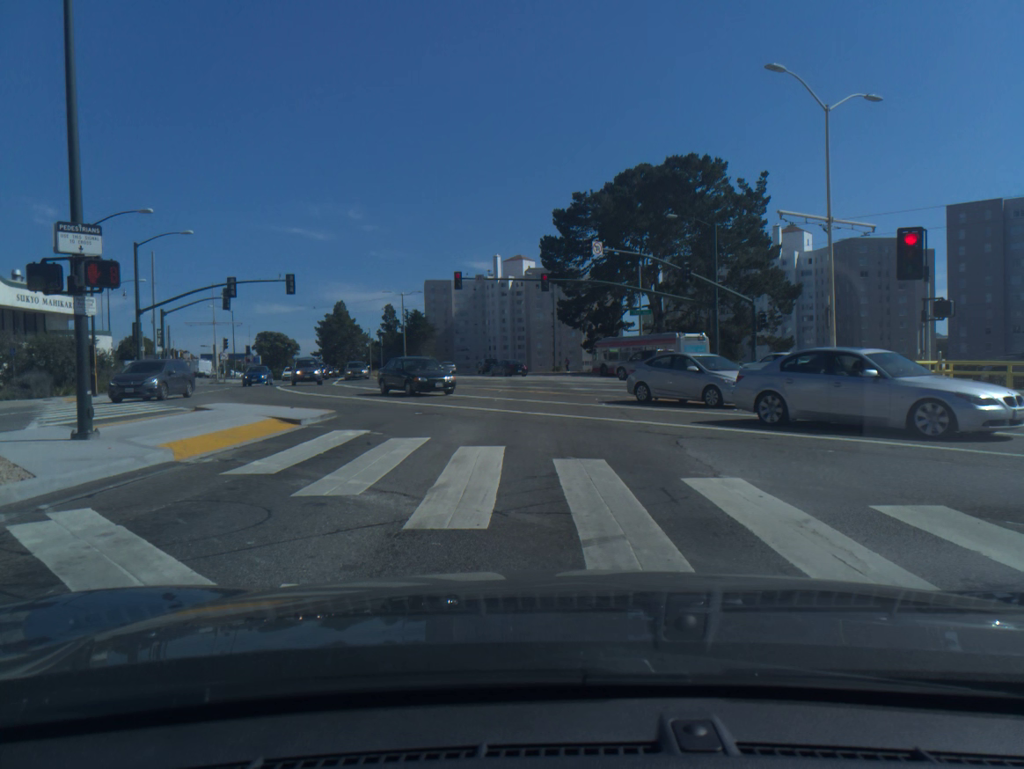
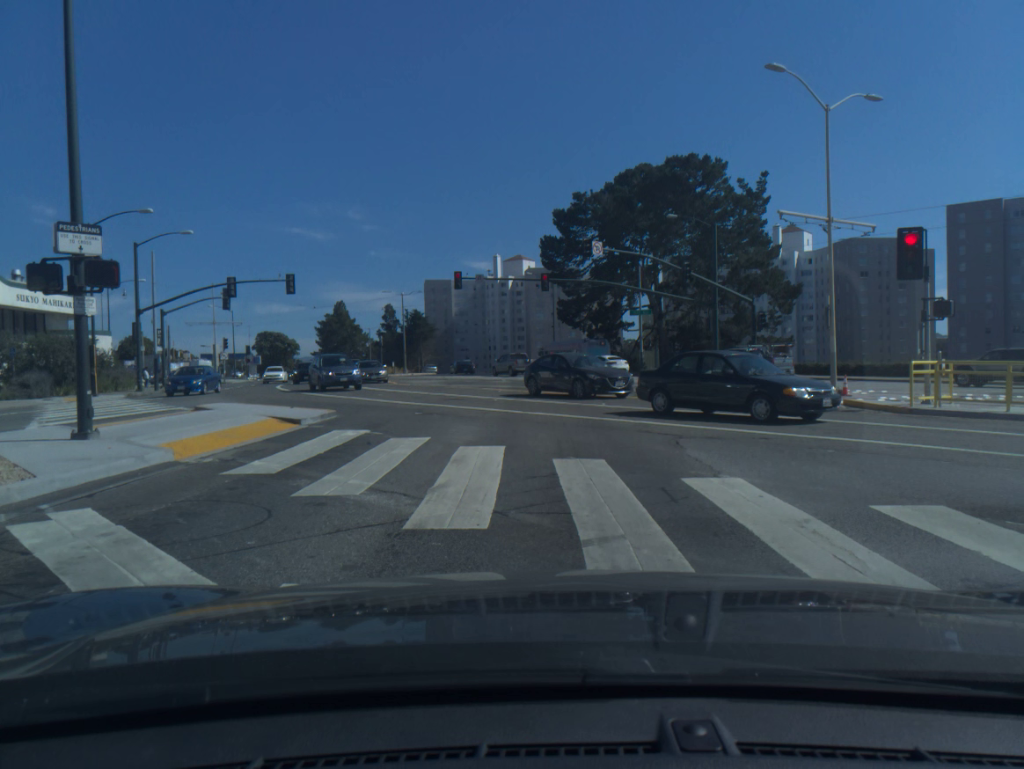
(0.0, 0.0) m; 0°
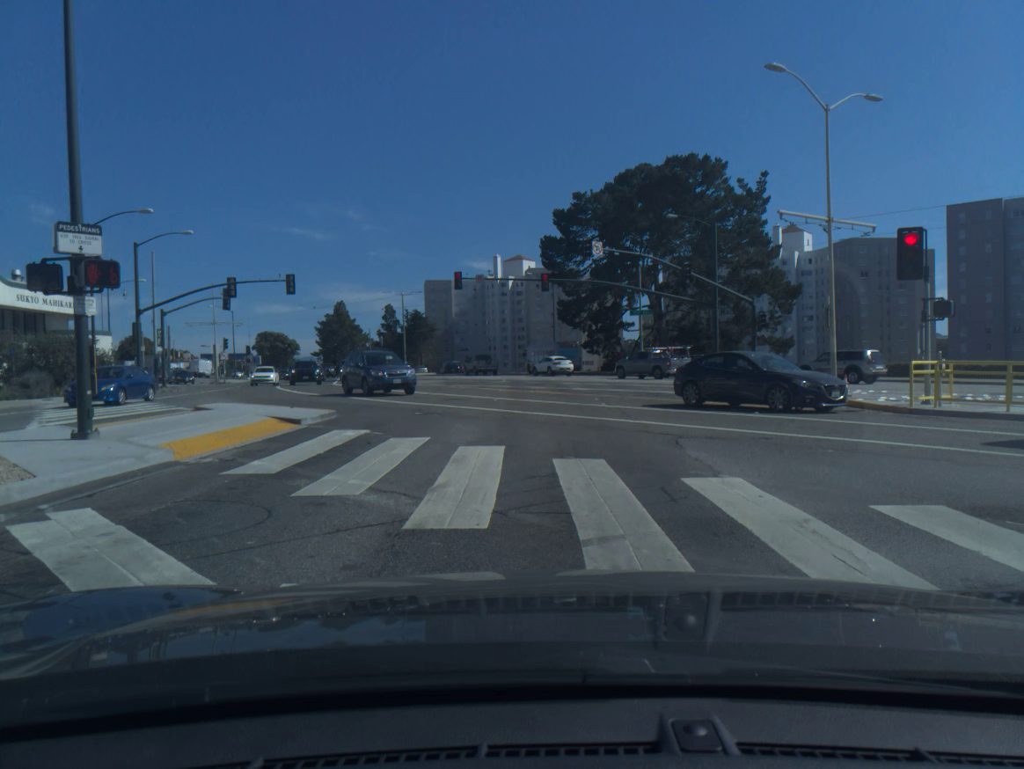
(0.0, 0.0) m; 0°
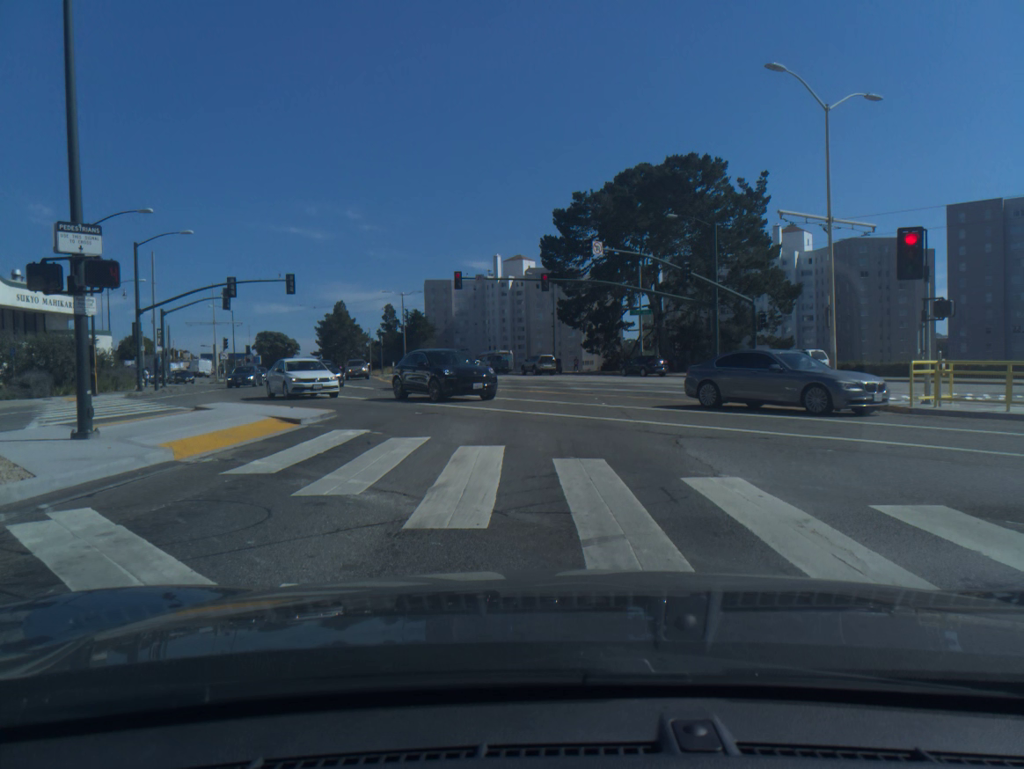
(0.0, 0.0) m; 0°
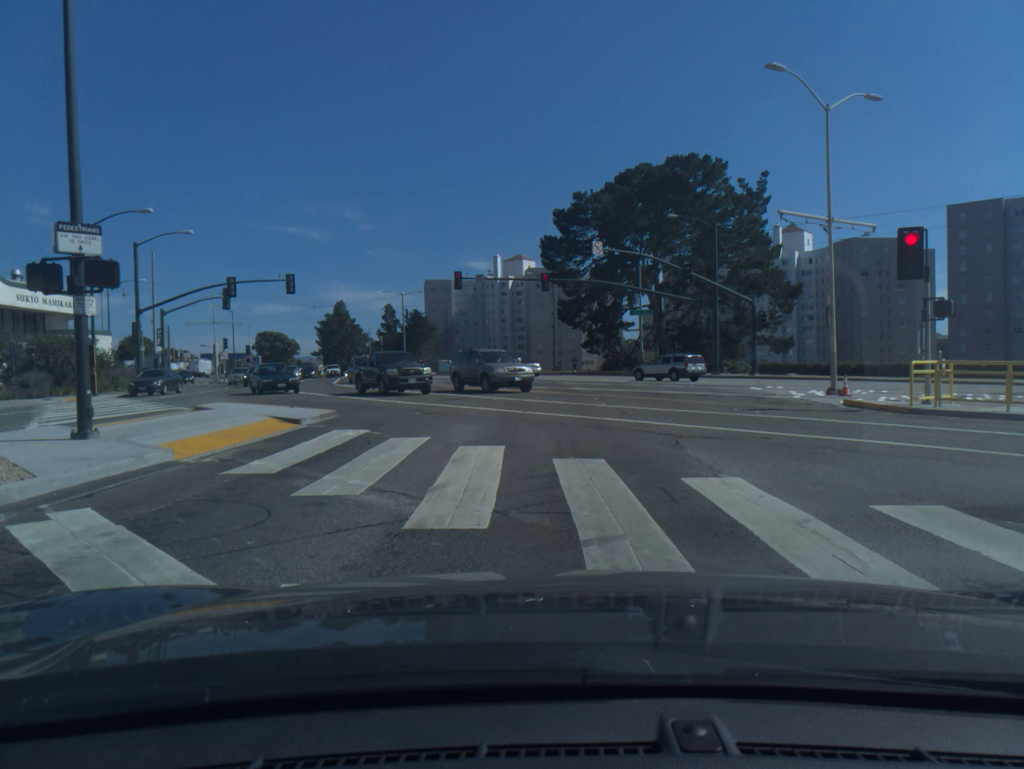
(0.0, 0.0) m; 0°
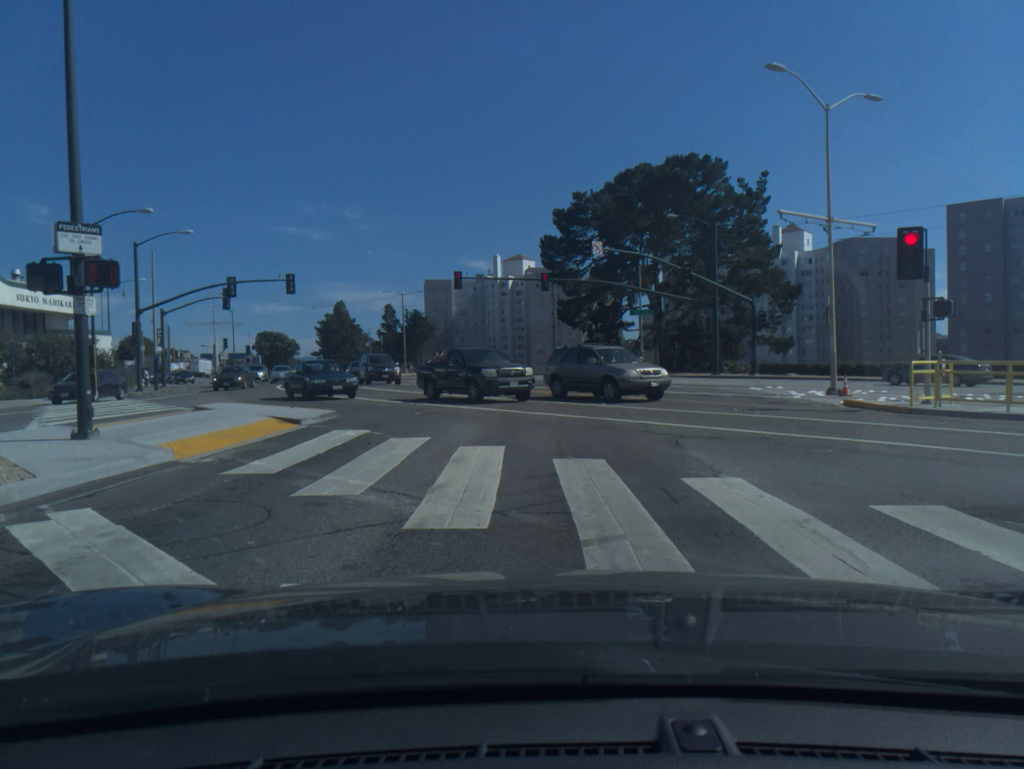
(0.0, 0.0) m; 0°
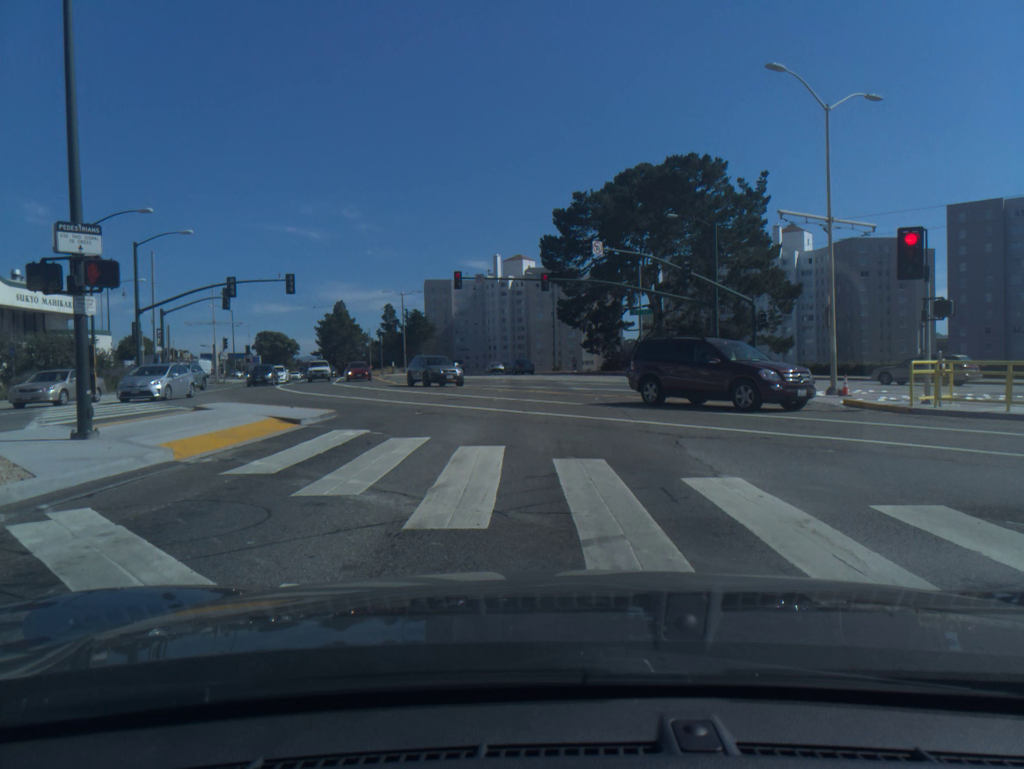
(0.0, -0.1) m; 0°
